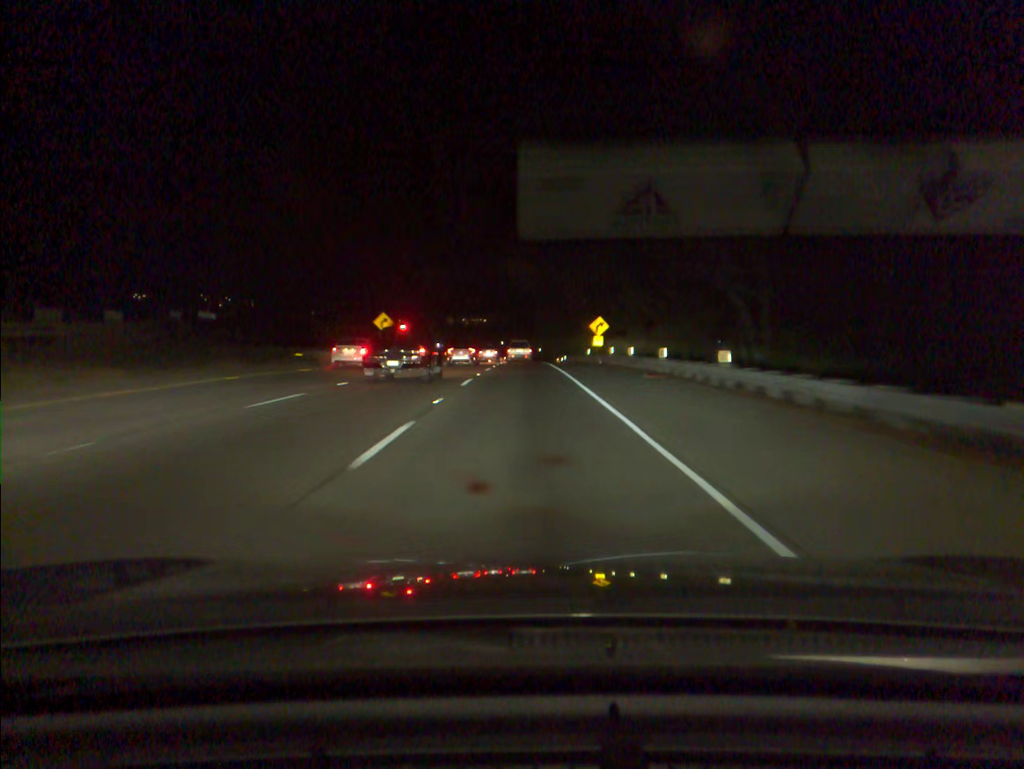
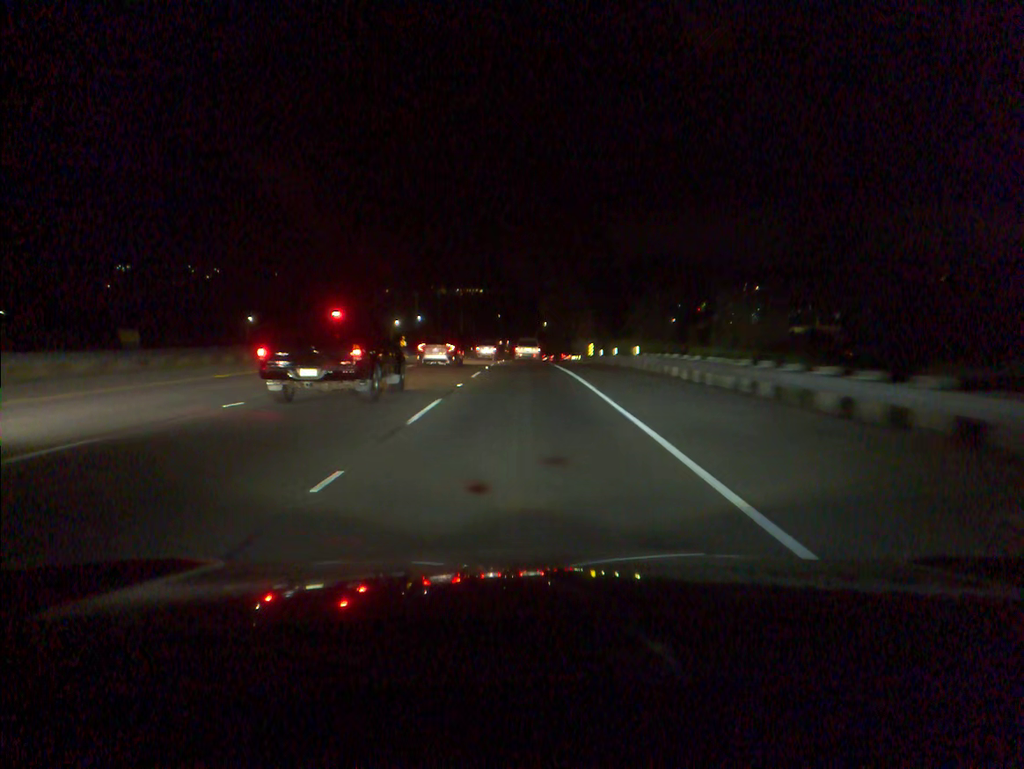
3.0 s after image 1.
(0.0, +67.7) m; 0°
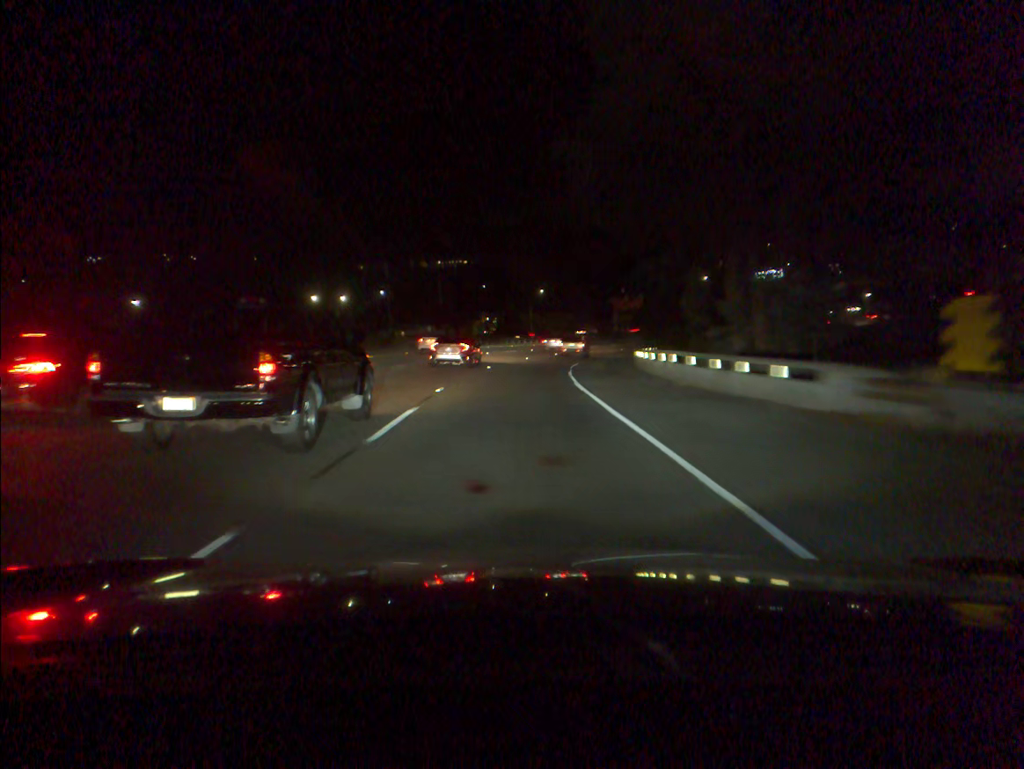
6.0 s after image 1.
(+0.2, +60.6) m; +1°
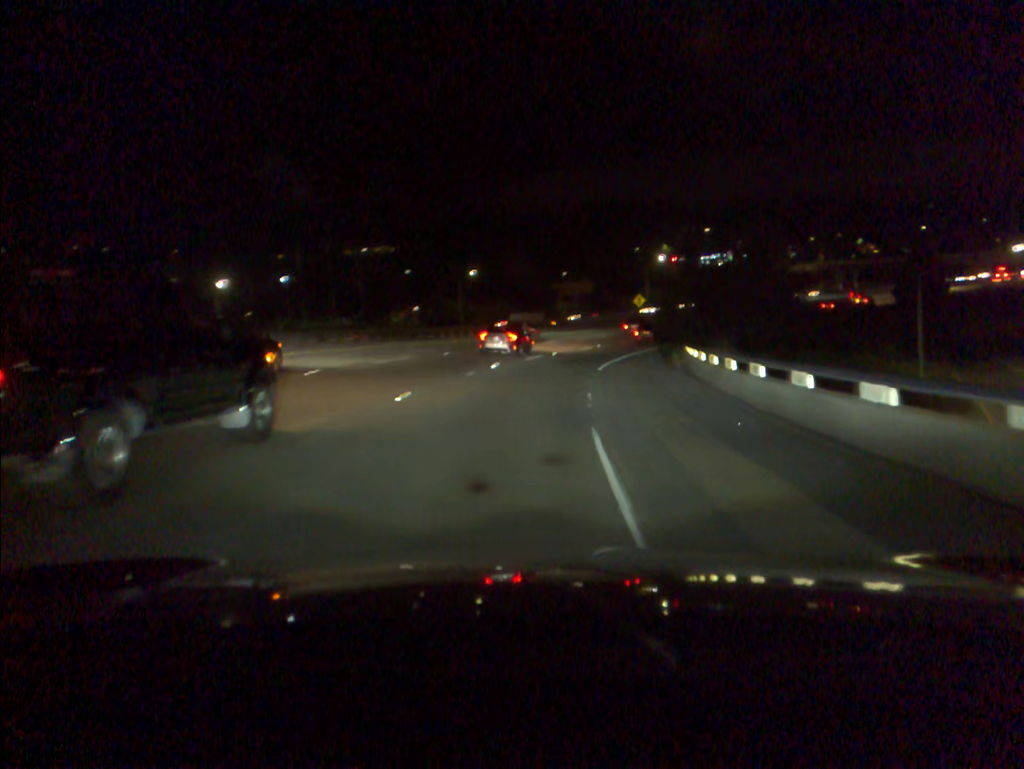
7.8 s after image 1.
(+1.1, +34.6) m; +5°
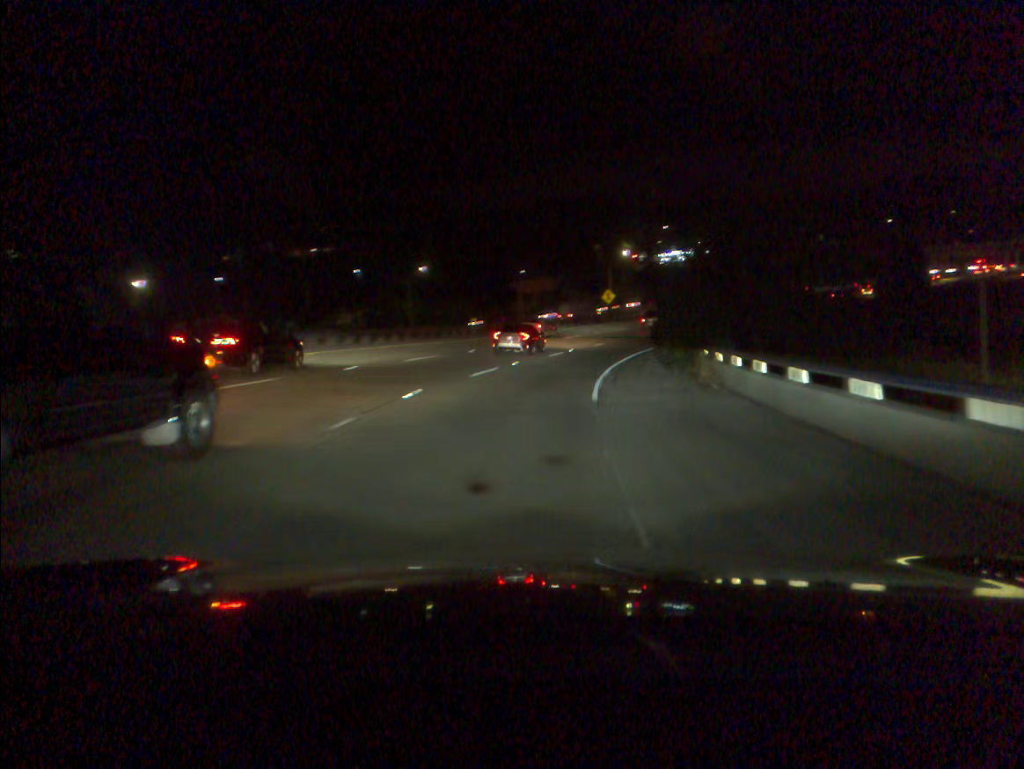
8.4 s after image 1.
(+0.3, +11.7) m; +3°
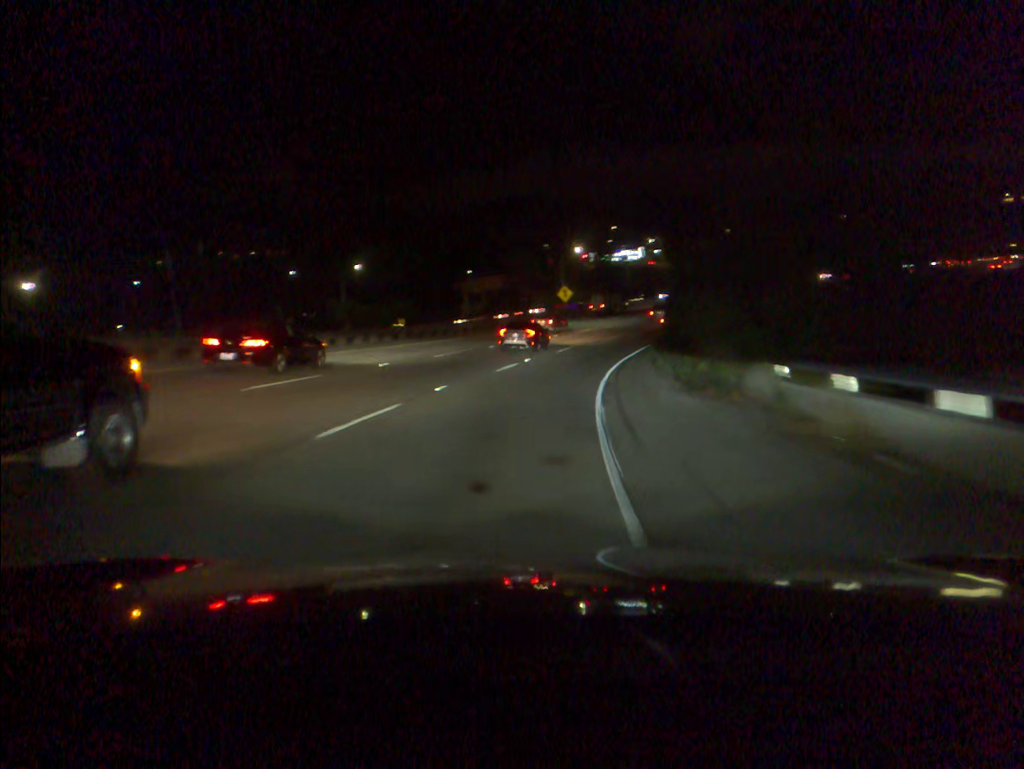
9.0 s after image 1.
(+0.4, +11.7) m; +4°
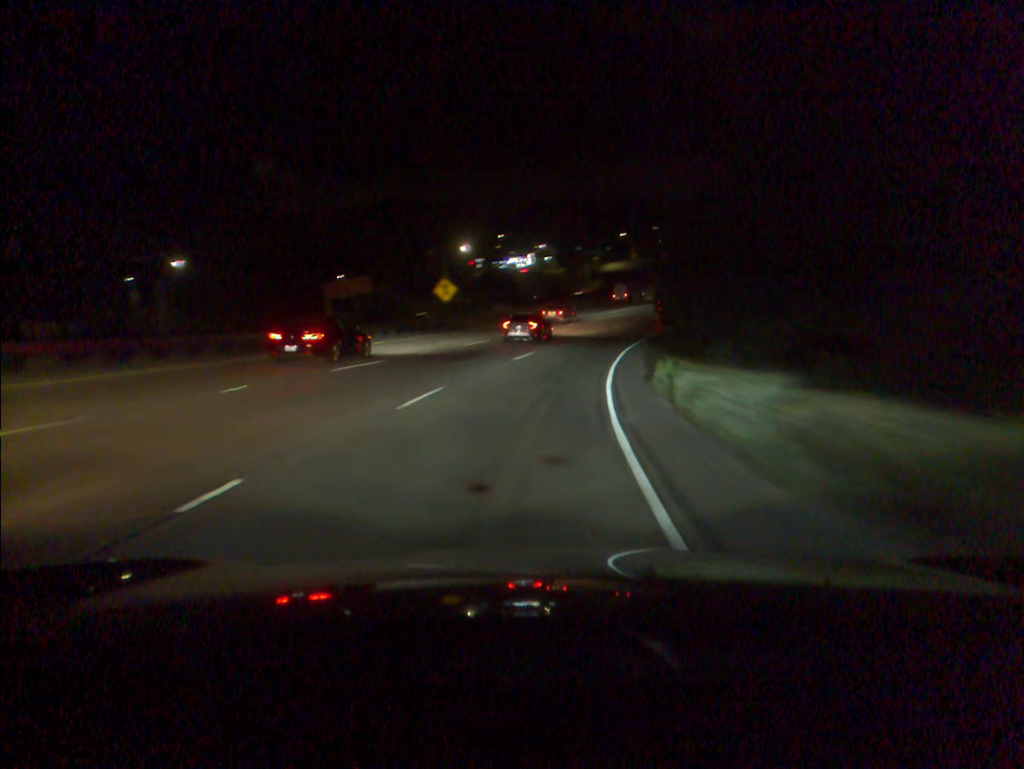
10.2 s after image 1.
(+1.5, +24.1) m; +8°
